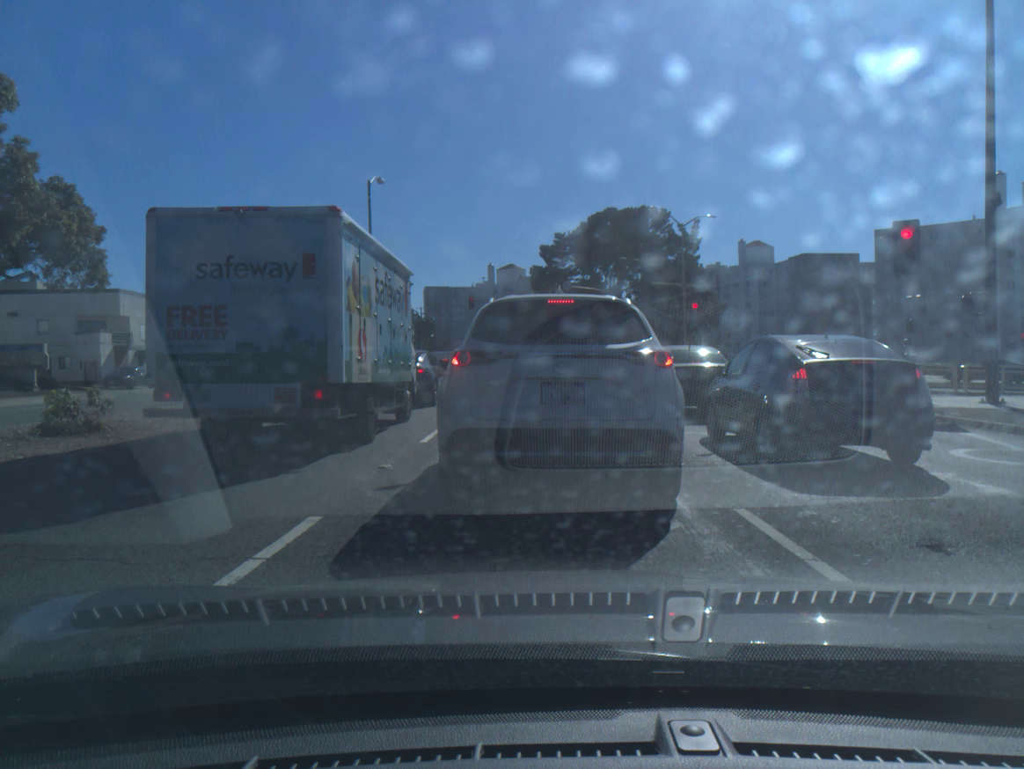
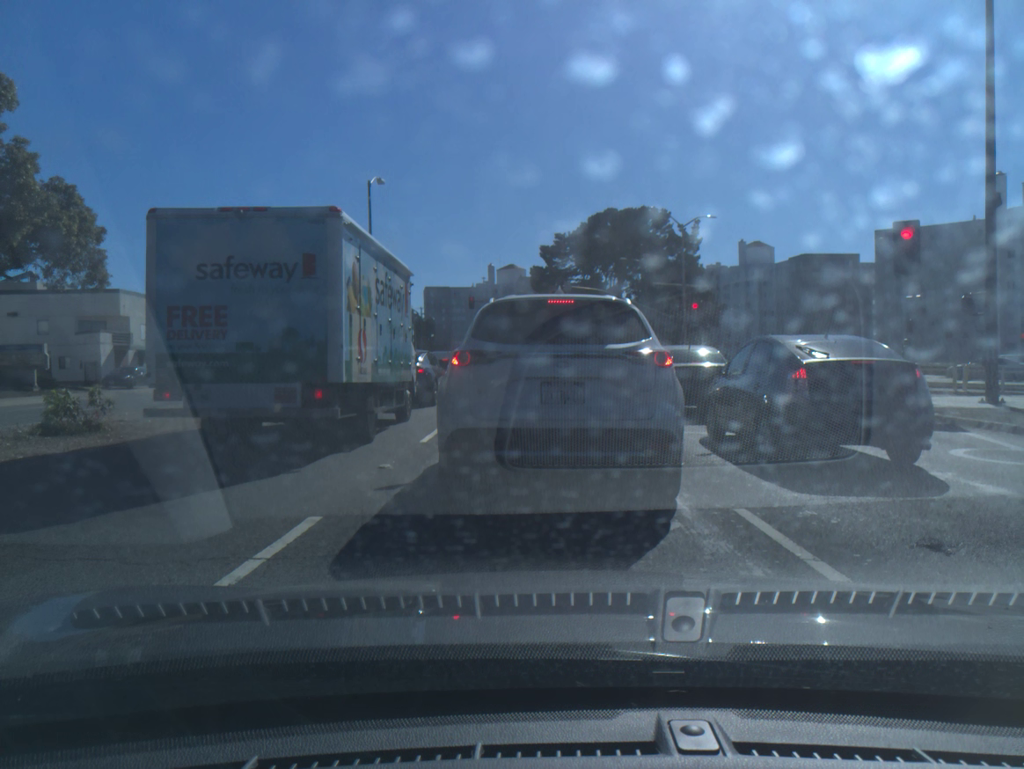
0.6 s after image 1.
(0.0, 0.0) m; 0°
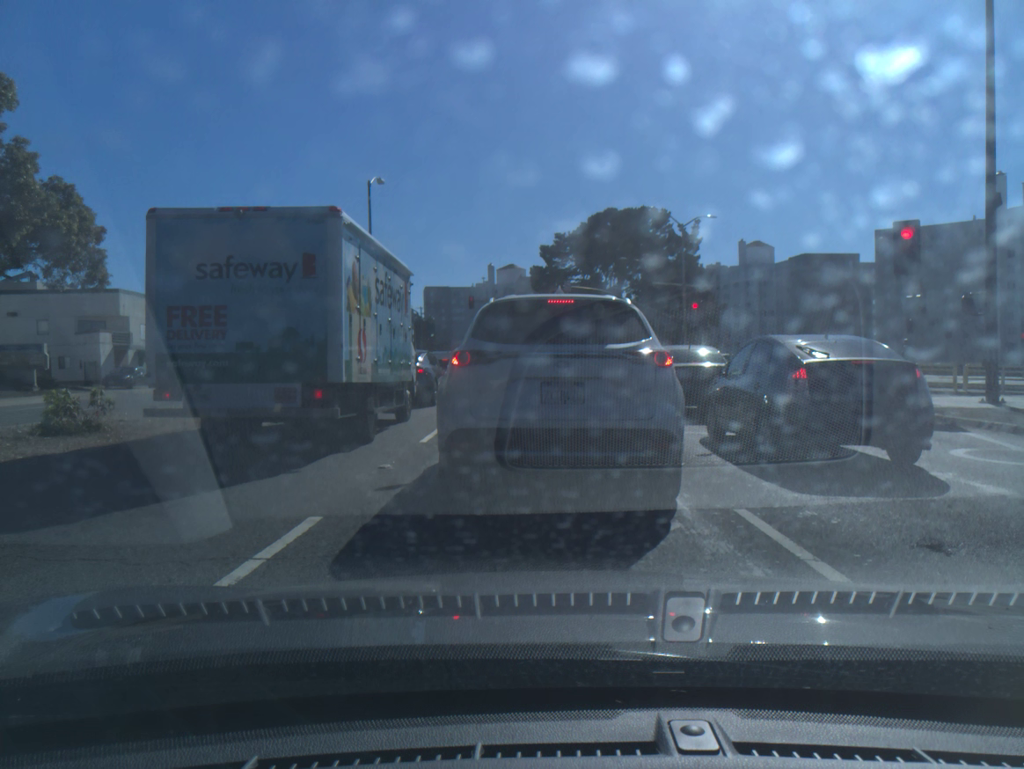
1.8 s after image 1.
(0.0, 0.0) m; 0°
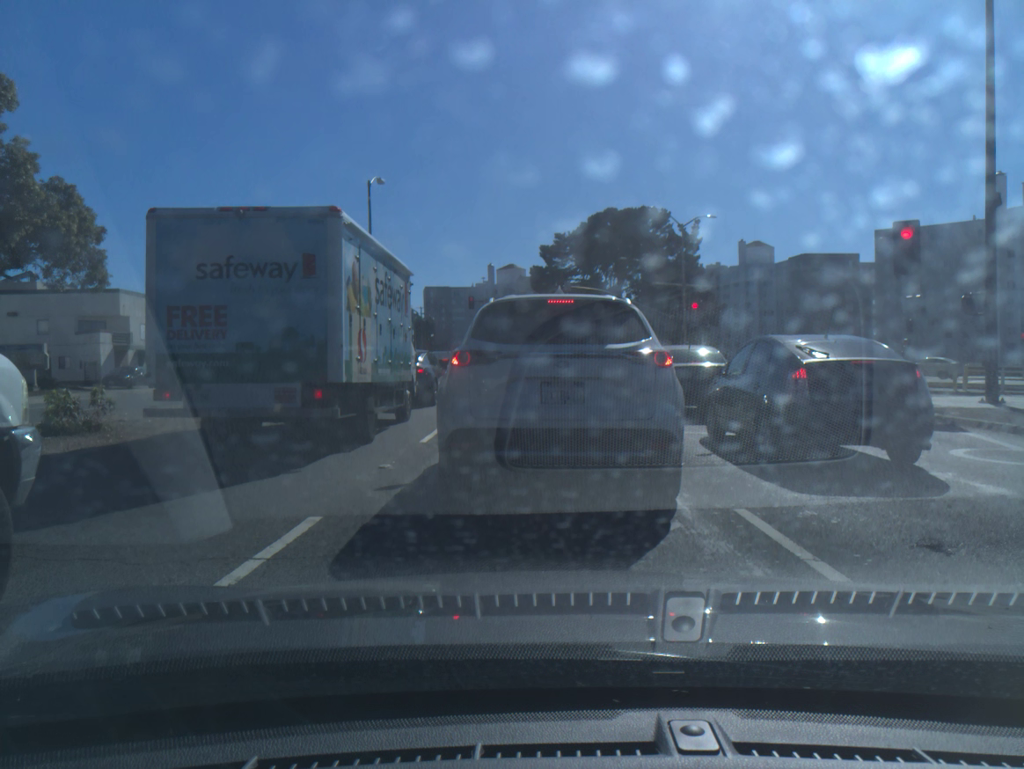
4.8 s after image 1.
(0.0, +0.1) m; 0°
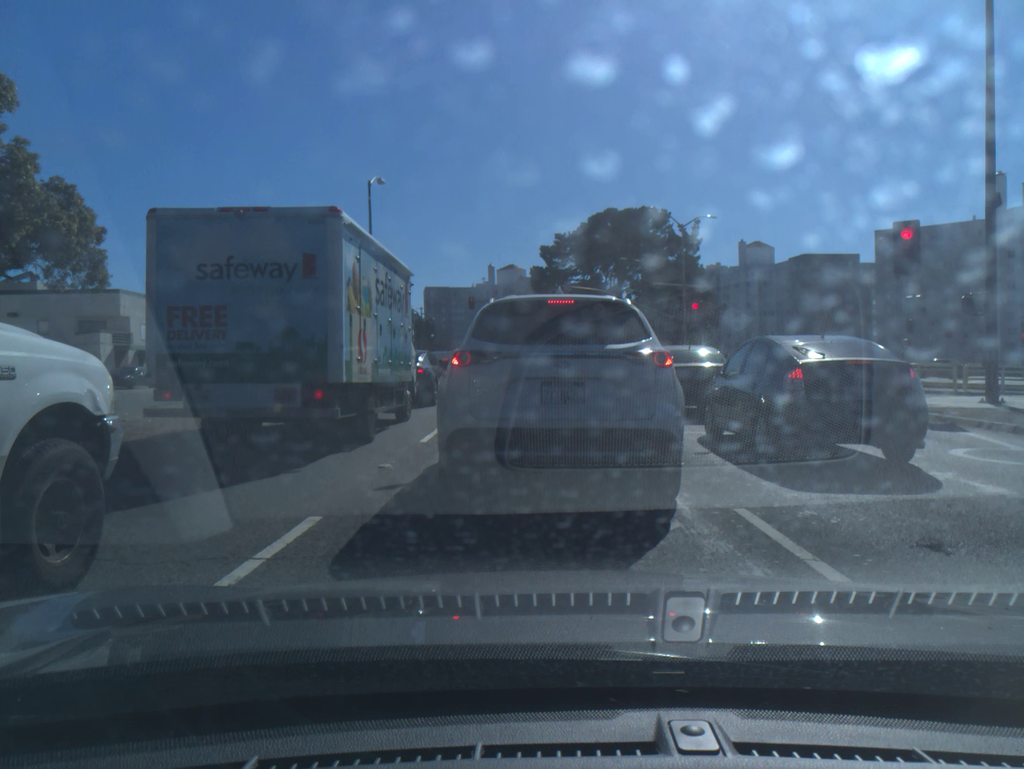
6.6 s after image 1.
(0.0, 0.0) m; 0°
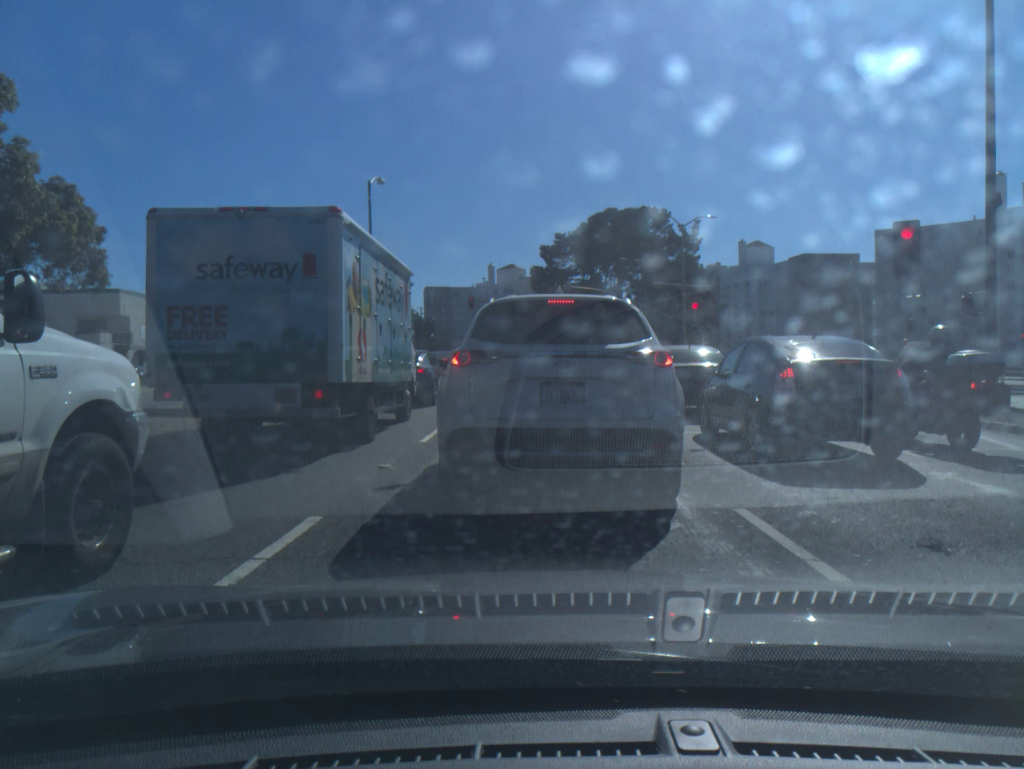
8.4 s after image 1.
(0.0, 0.0) m; 0°
